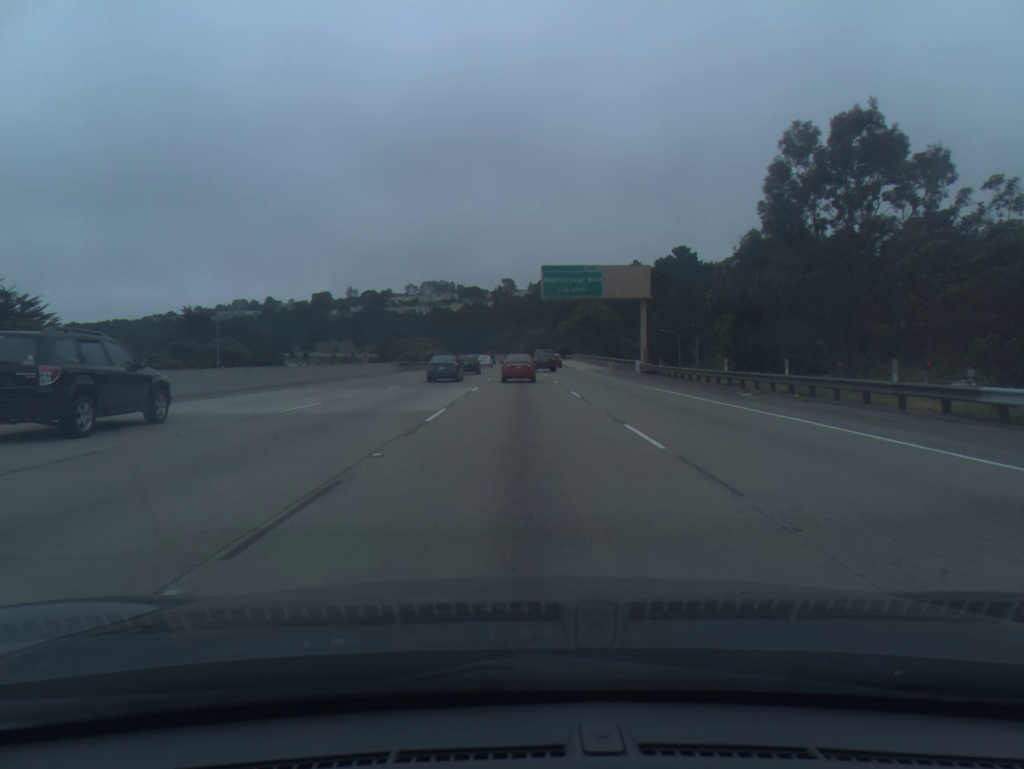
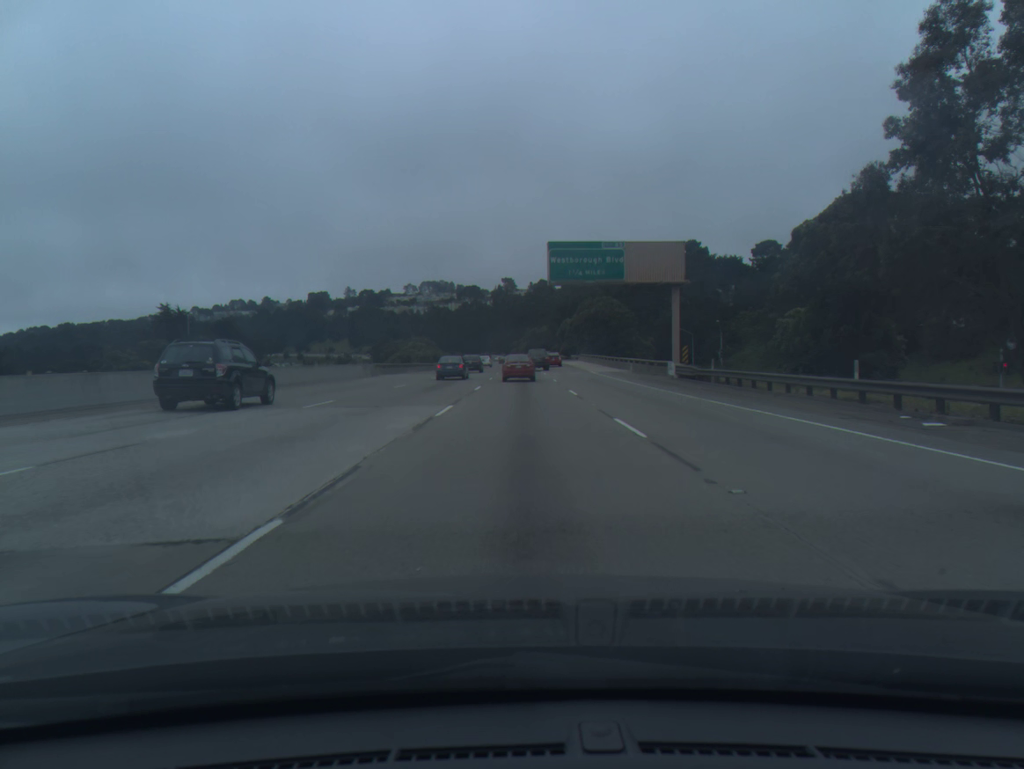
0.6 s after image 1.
(0.0, +13.0) m; 0°
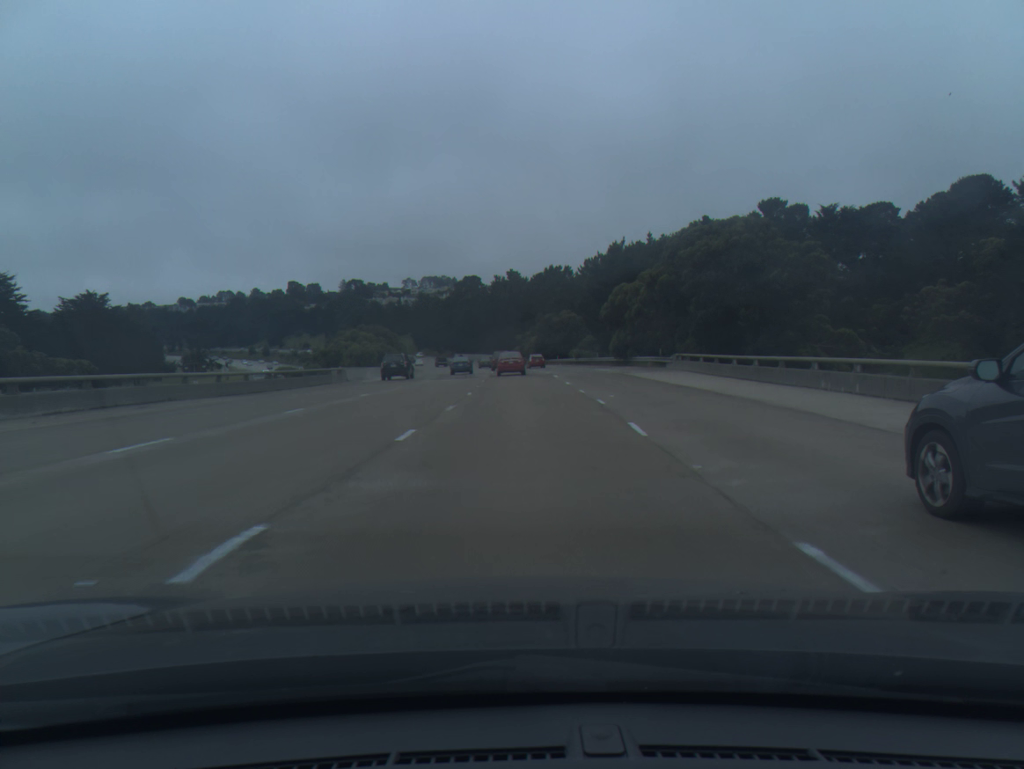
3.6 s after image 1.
(-0.1, +66.3) m; -1°
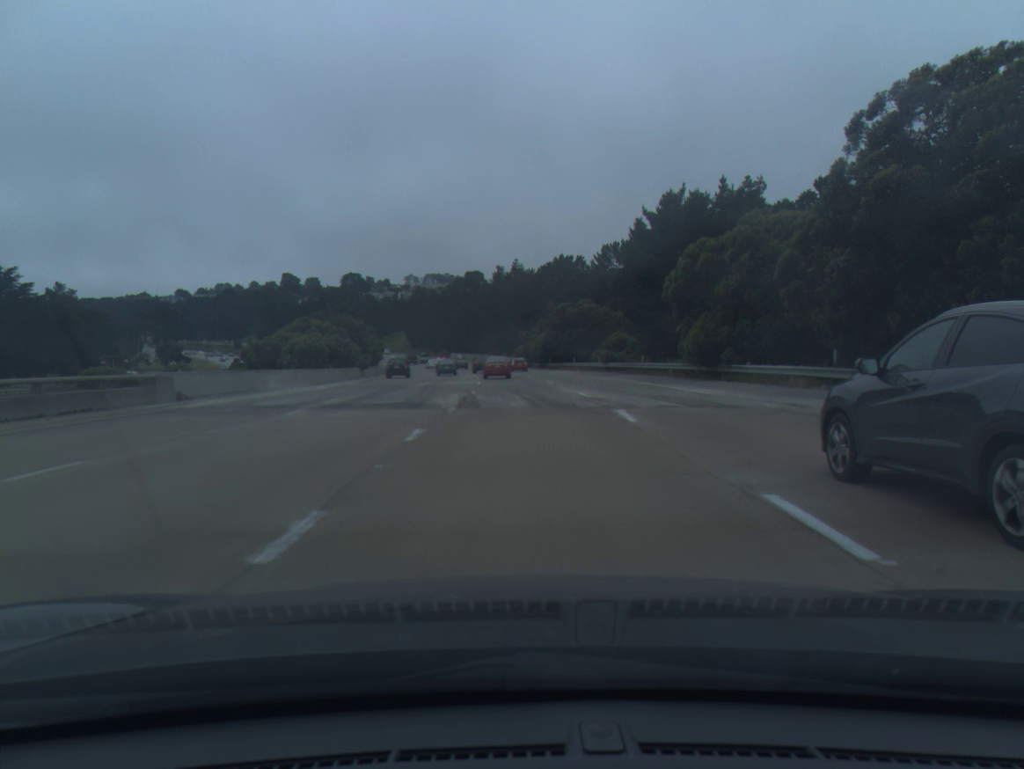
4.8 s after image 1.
(0.0, +27.1) m; 0°
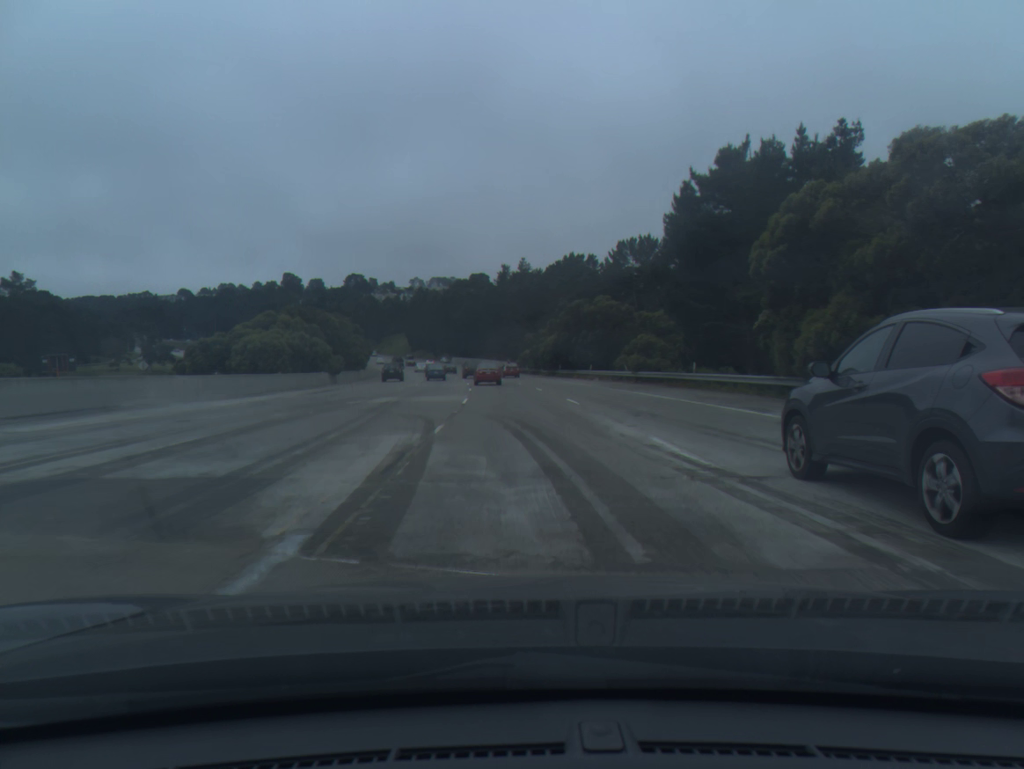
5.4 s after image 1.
(-0.1, +13.7) m; 0°
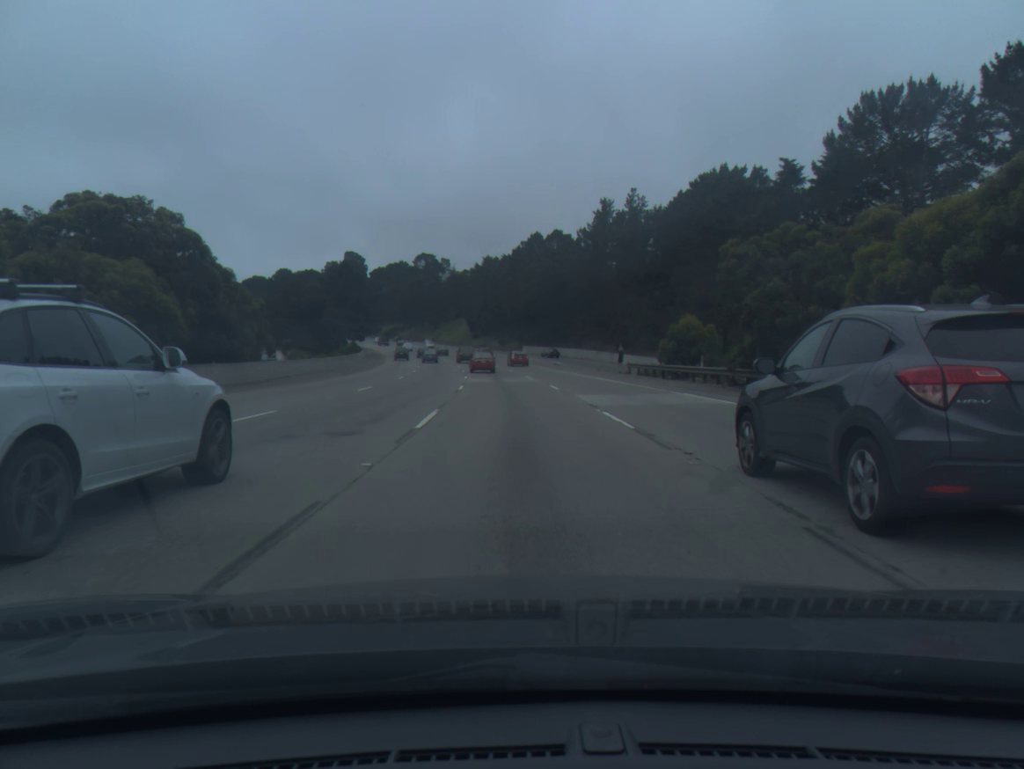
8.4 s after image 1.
(-2.8, +69.9) m; -6°
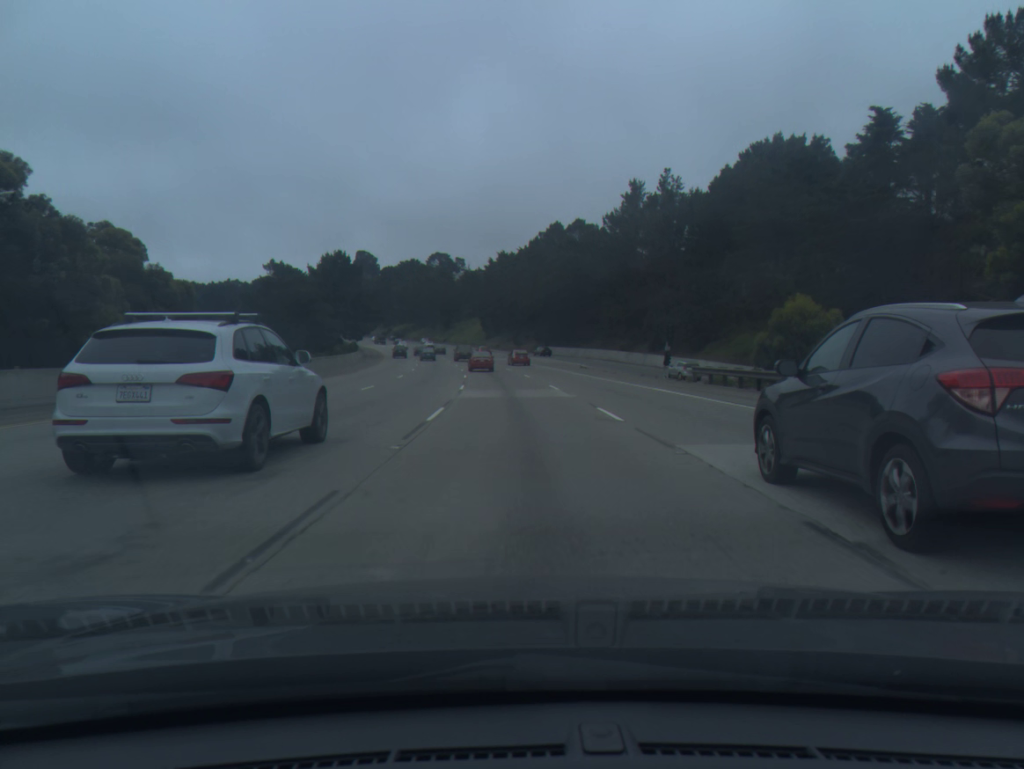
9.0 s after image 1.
(-0.2, +14.3) m; -1°
